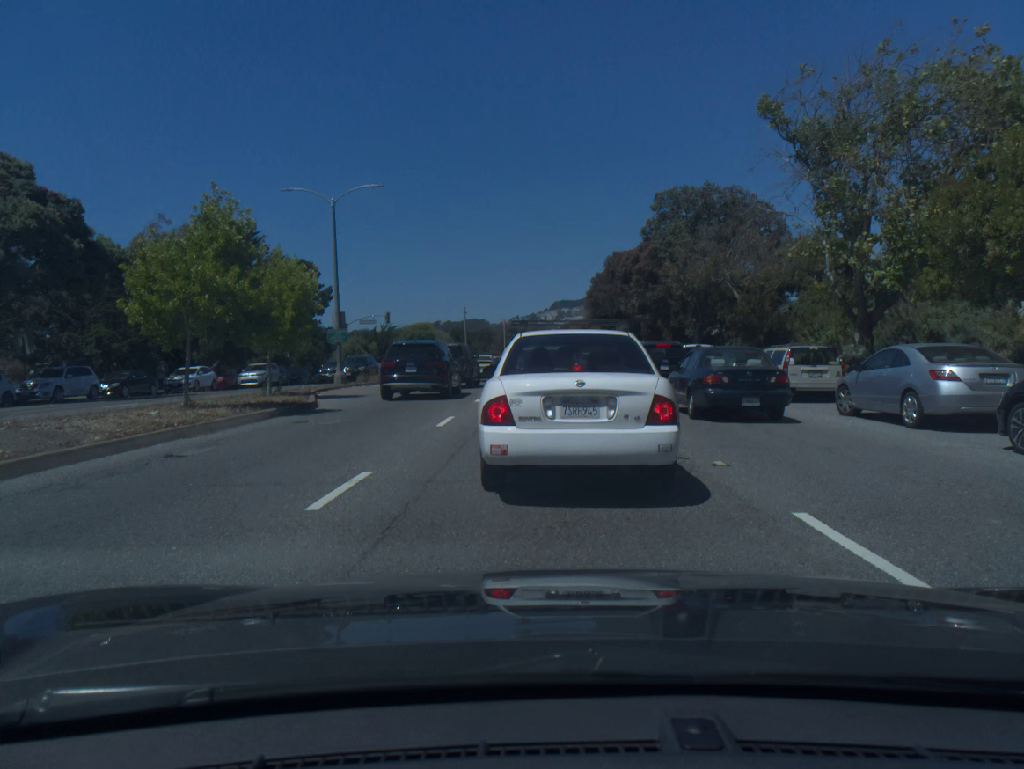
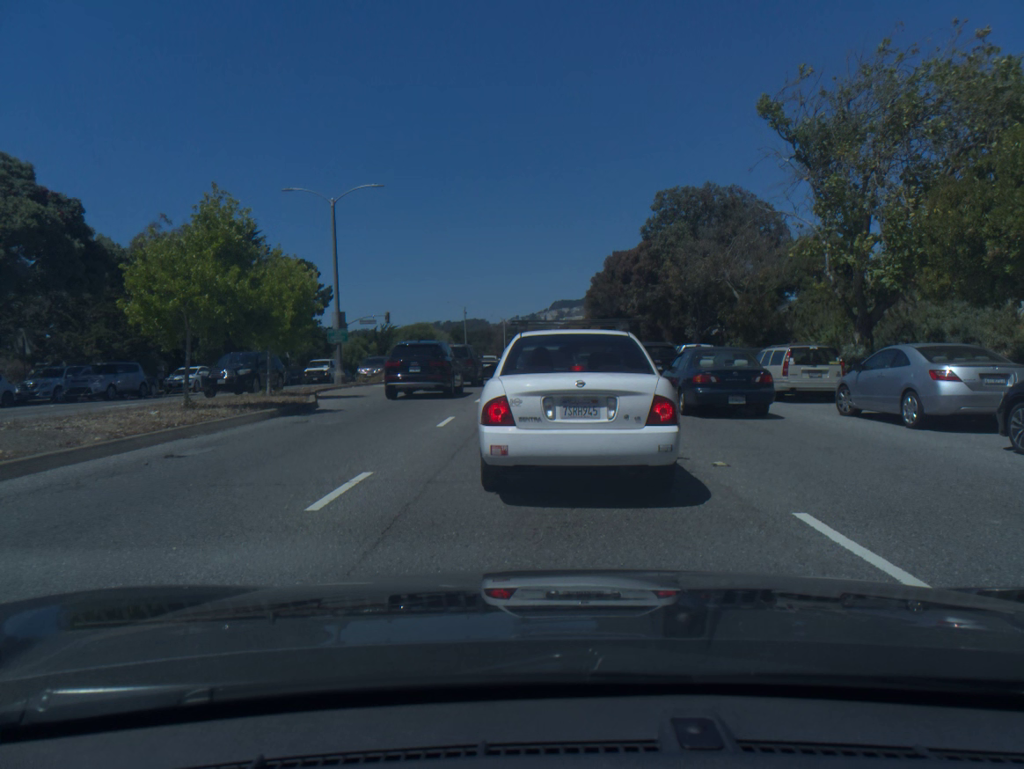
(0.0, 0.0) m; 0°
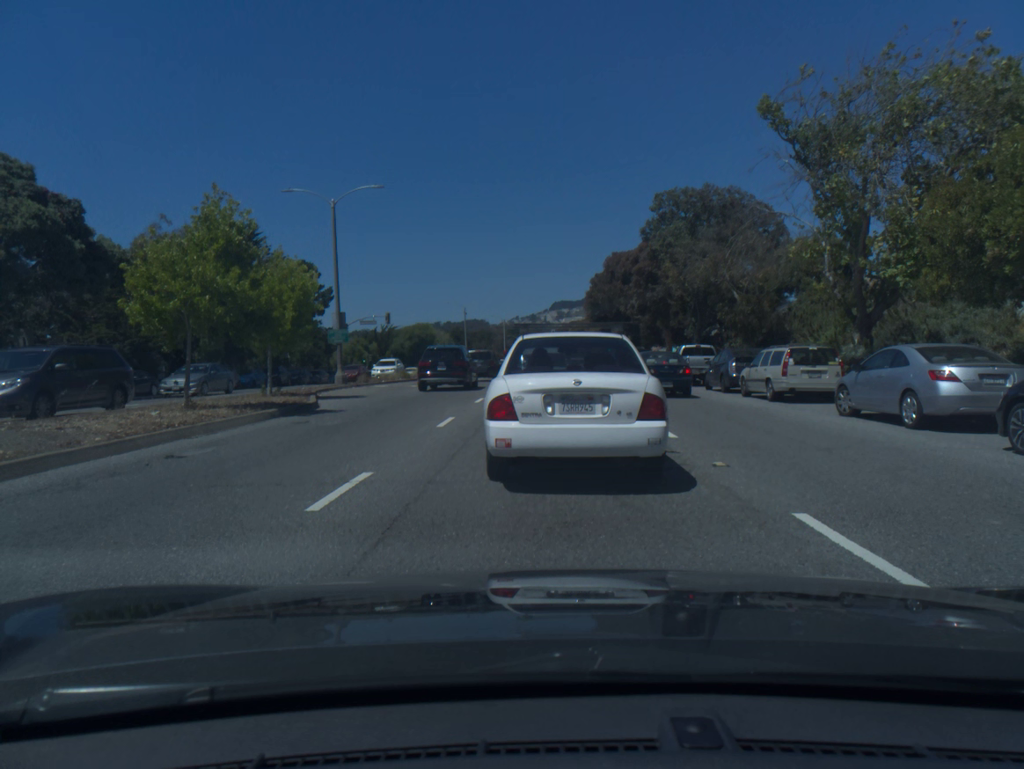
(+0.1, +0.2) m; 0°
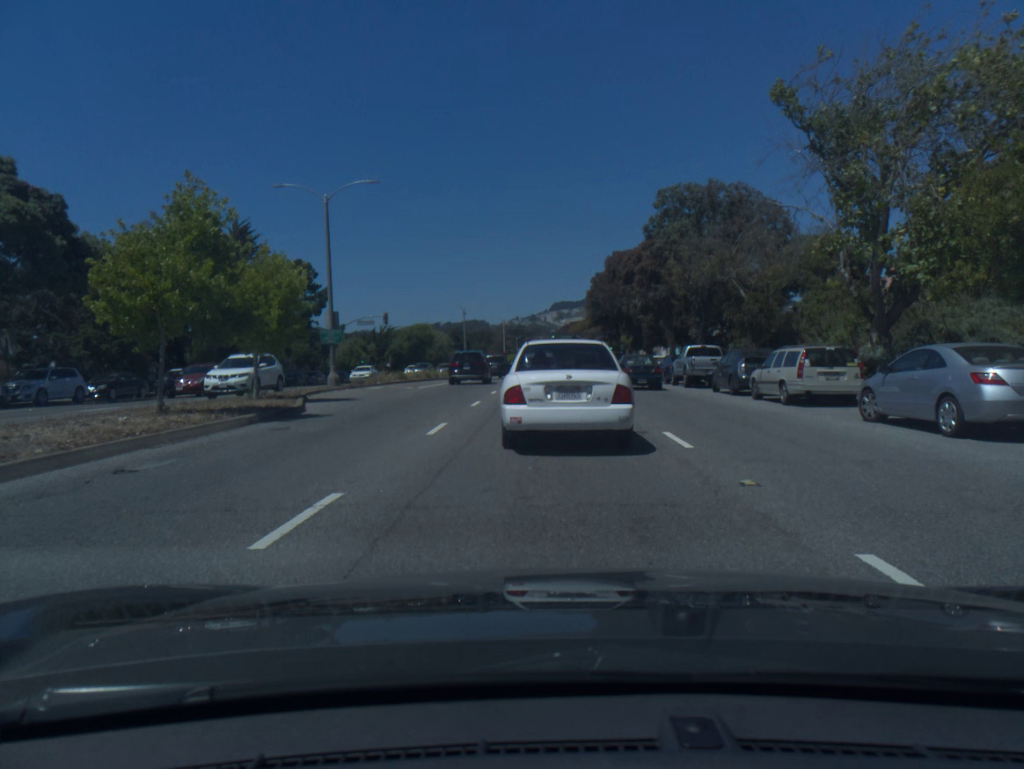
(0.0, +1.1) m; 0°
